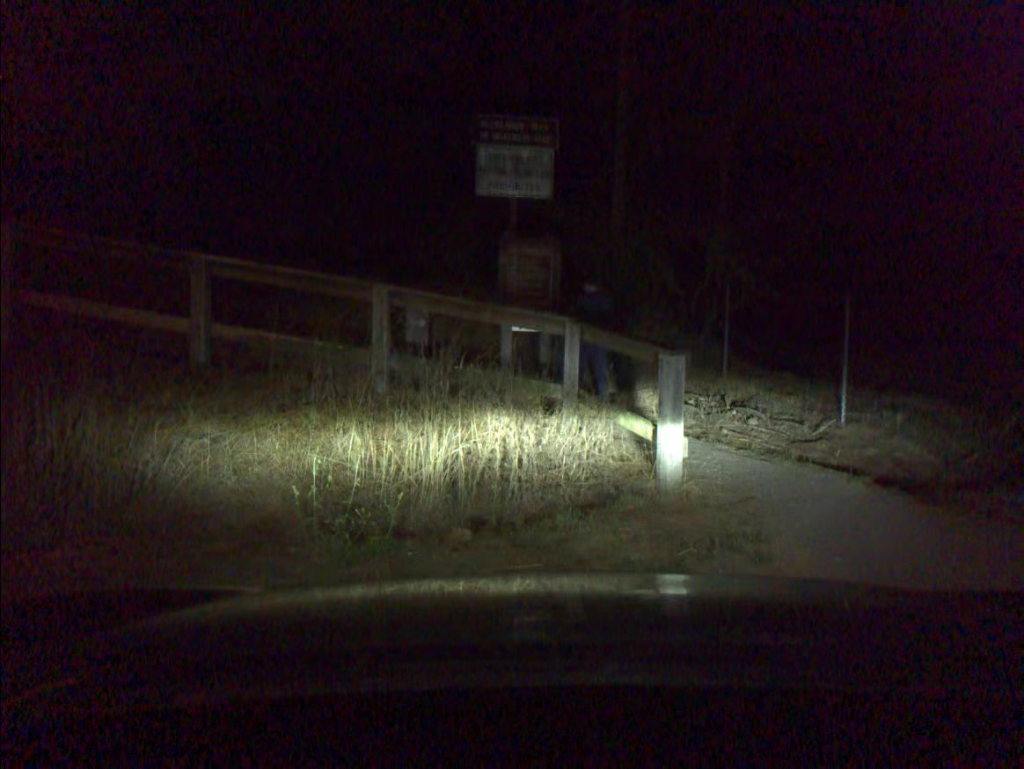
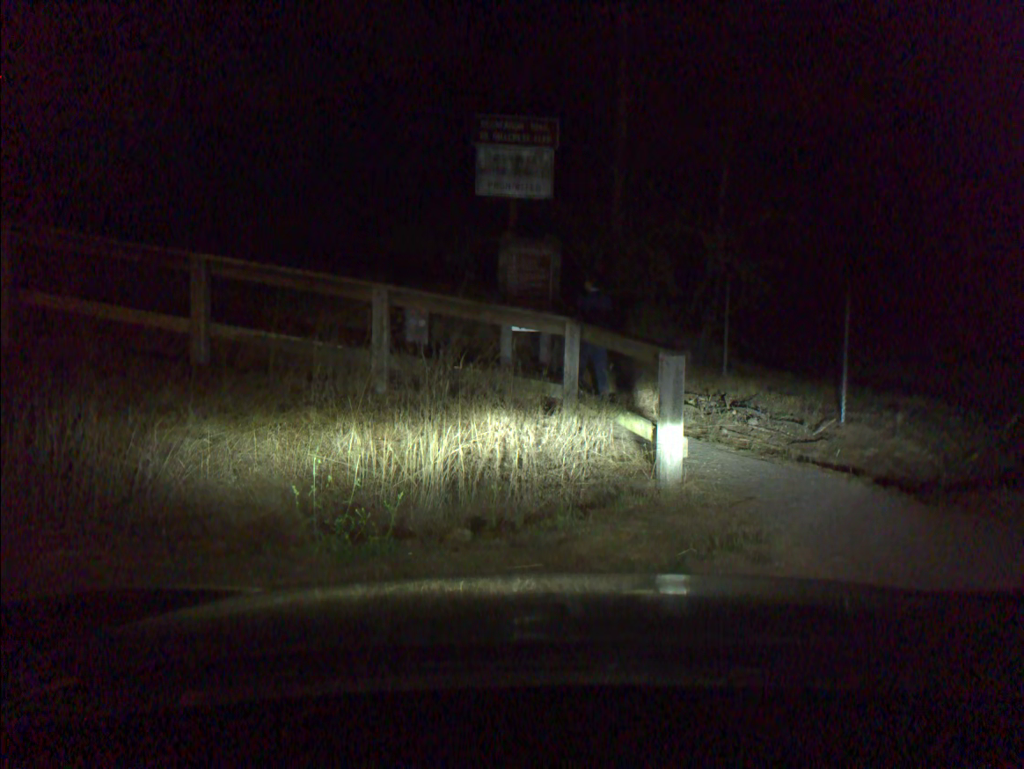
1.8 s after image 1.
(0.0, 0.0) m; 0°
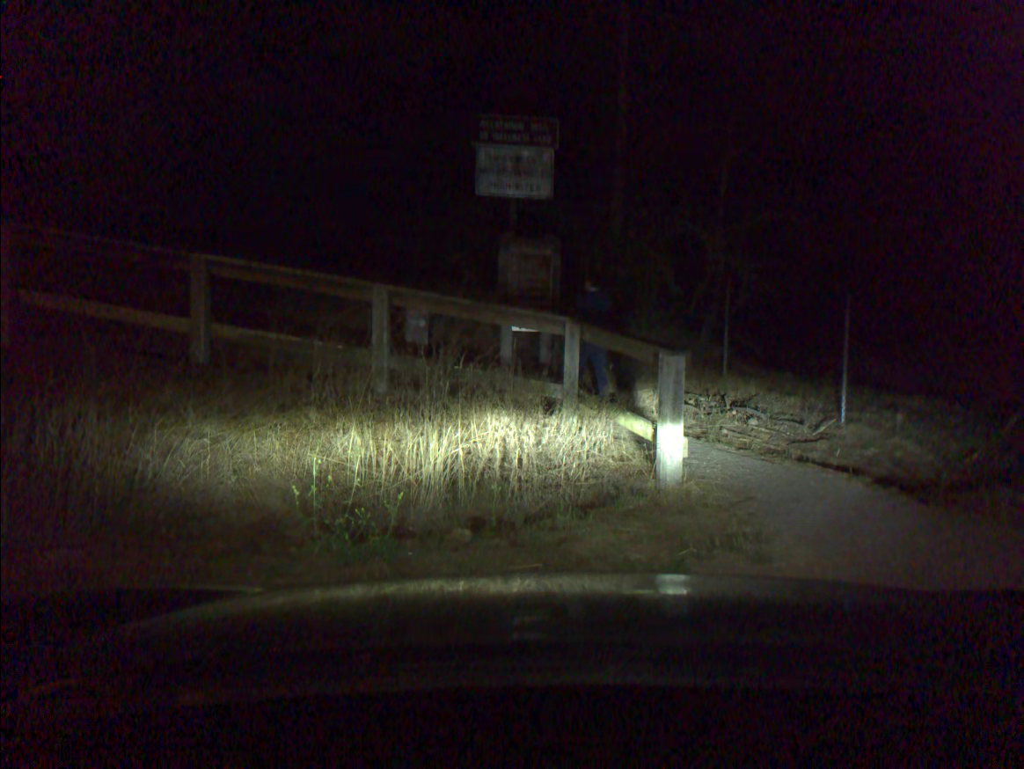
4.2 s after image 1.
(0.0, 0.0) m; 0°
